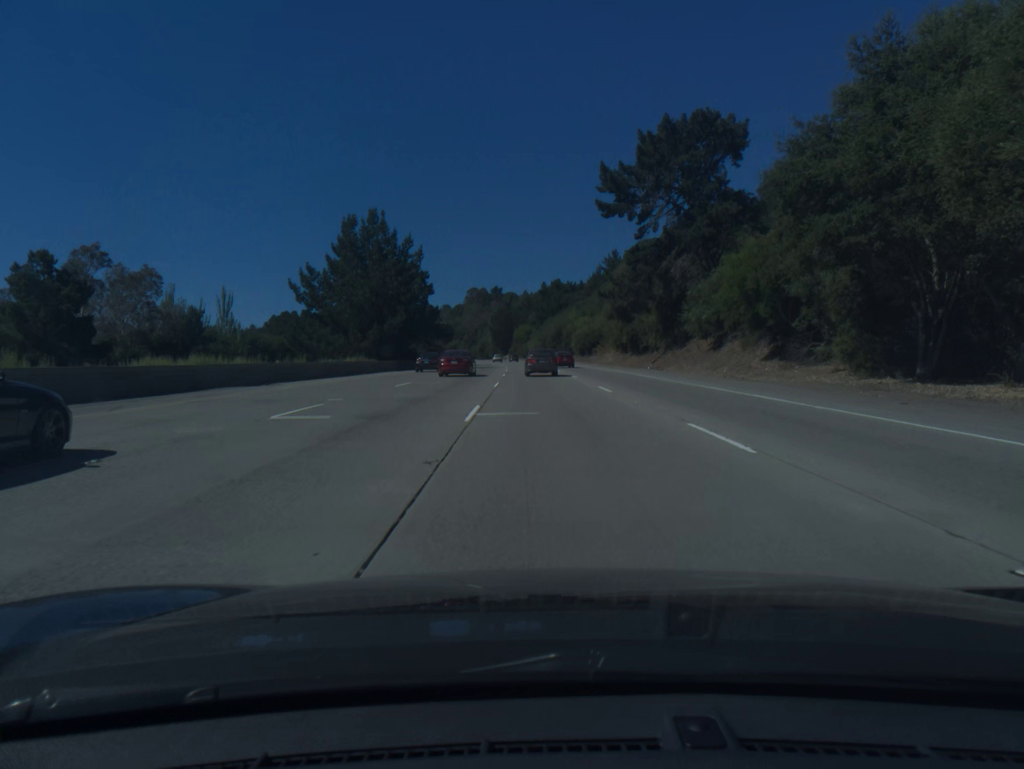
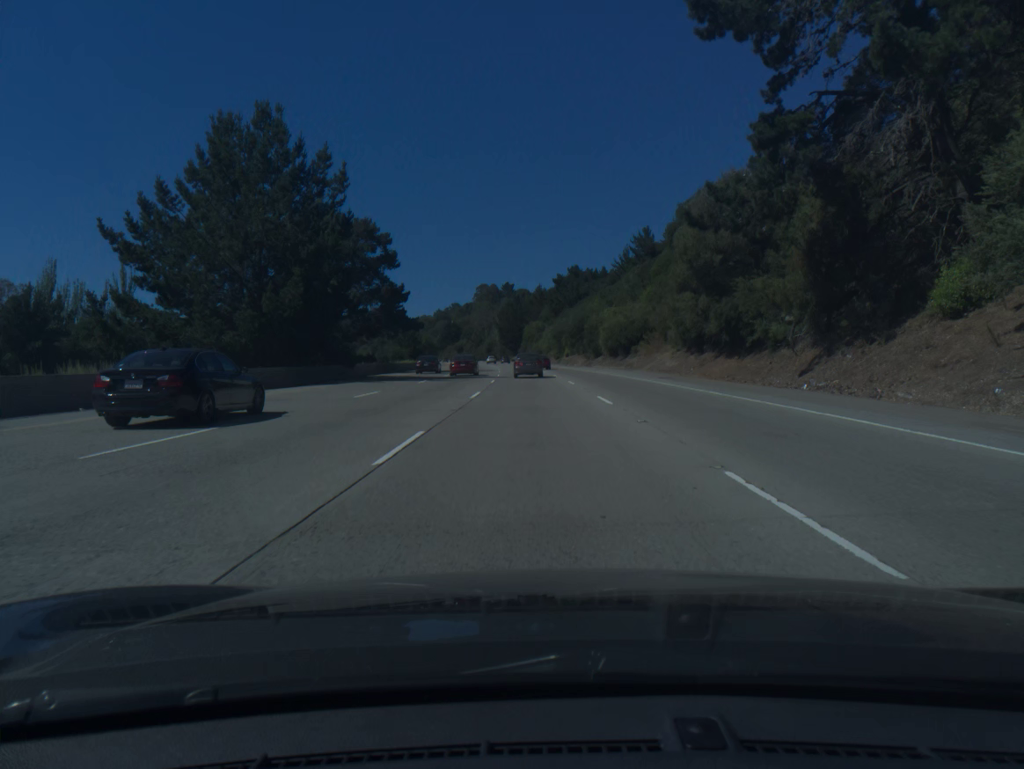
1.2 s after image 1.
(-0.1, +34.6) m; -1°
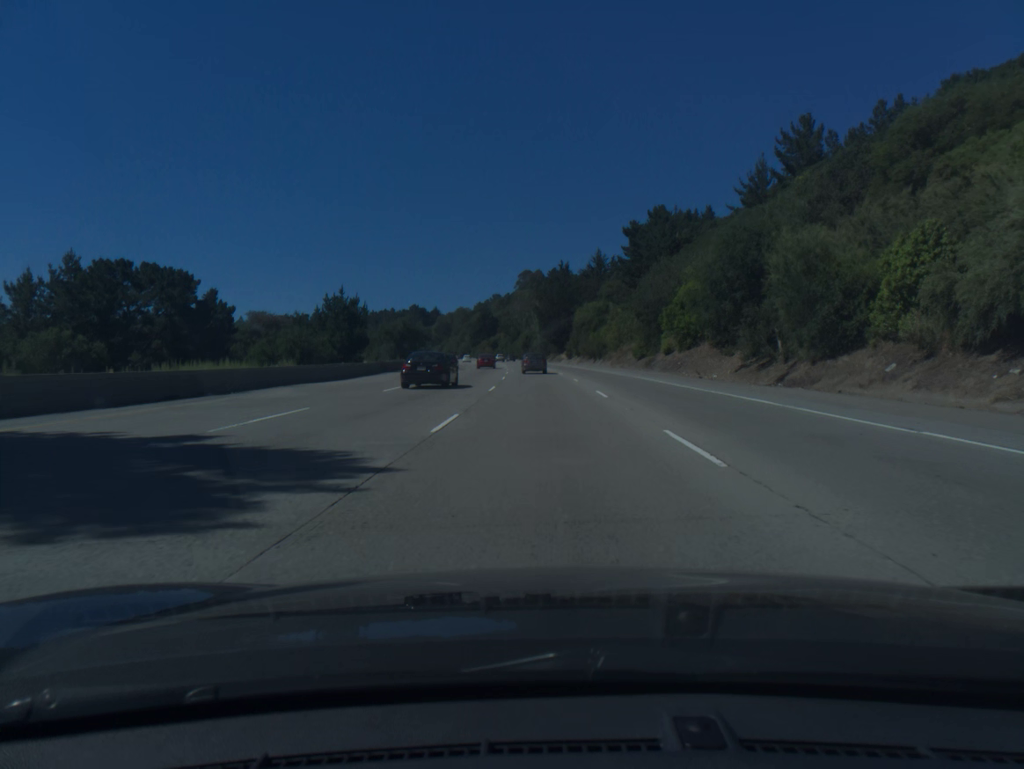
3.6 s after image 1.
(-2.1, +69.1) m; -3°
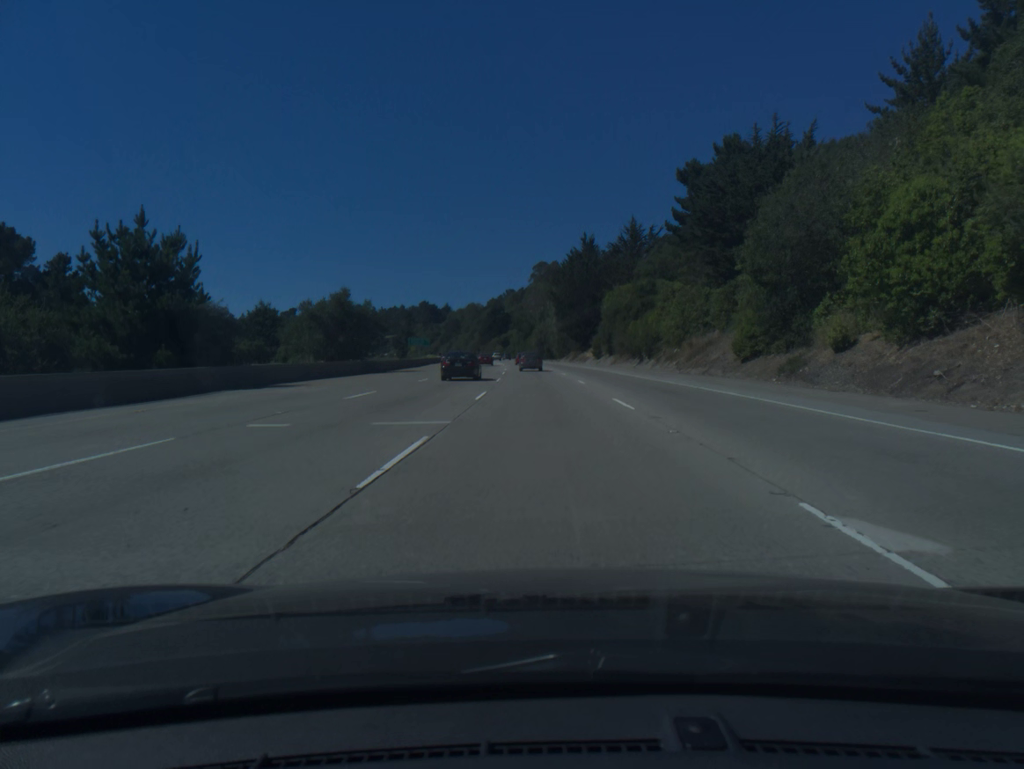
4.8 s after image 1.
(-0.4, +34.6) m; -1°
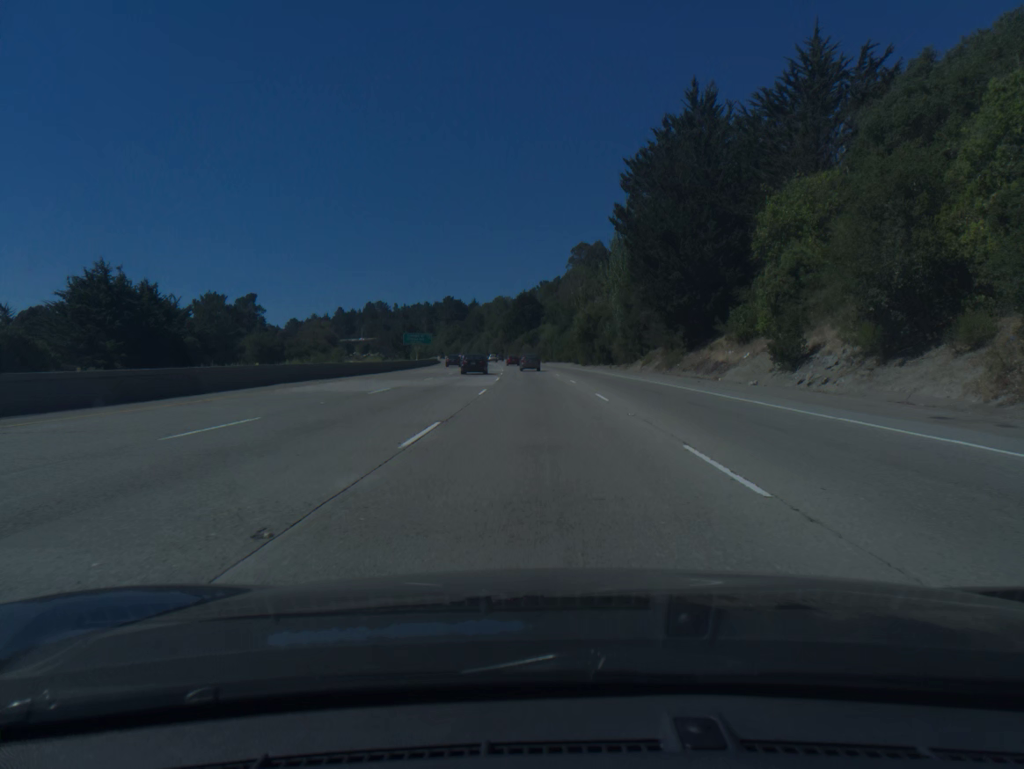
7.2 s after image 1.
(-1.6, +69.2) m; -3°
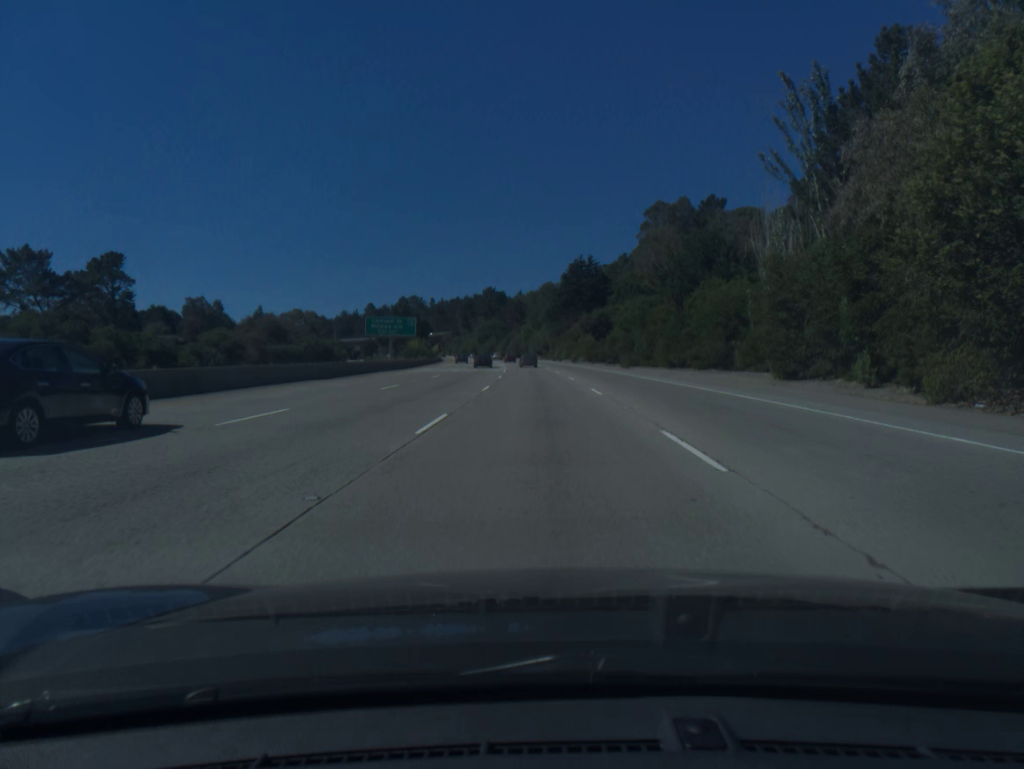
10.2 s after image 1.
(-2.9, +86.2) m; -4°
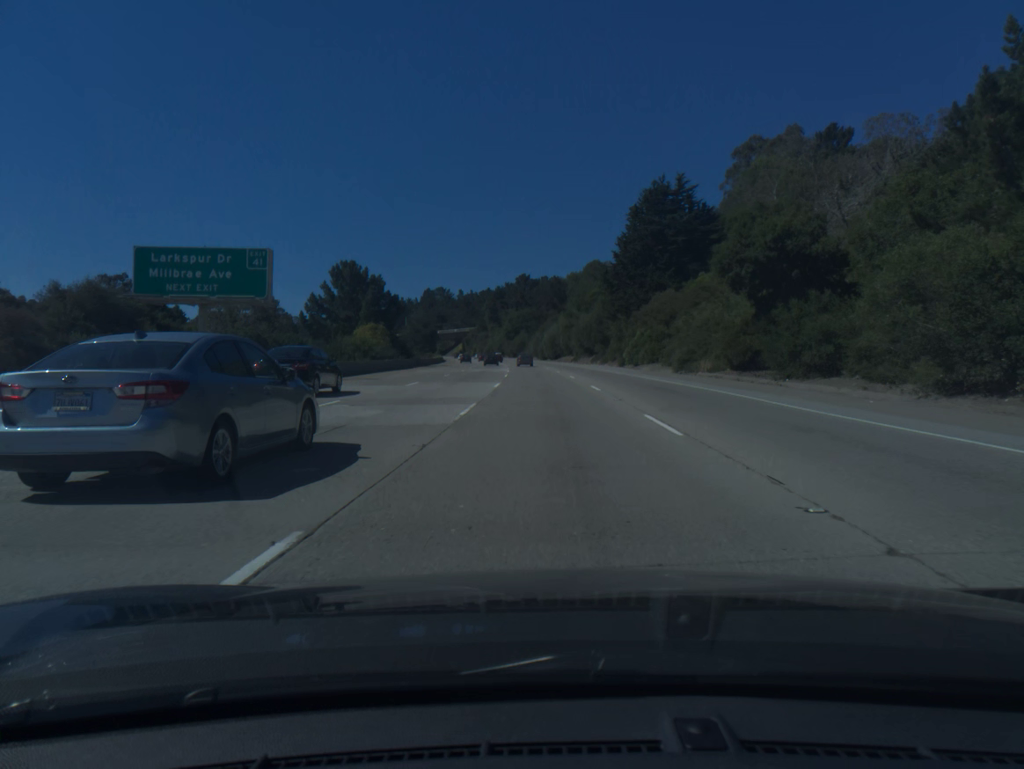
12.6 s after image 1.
(-1.8, +69.2) m; -3°
